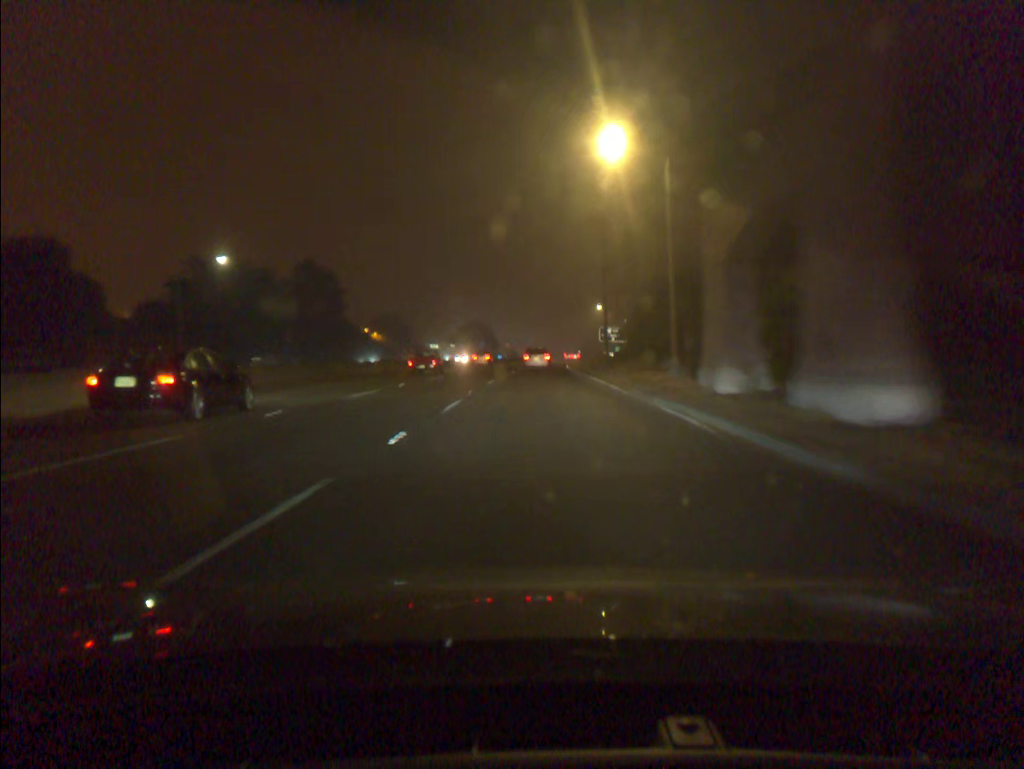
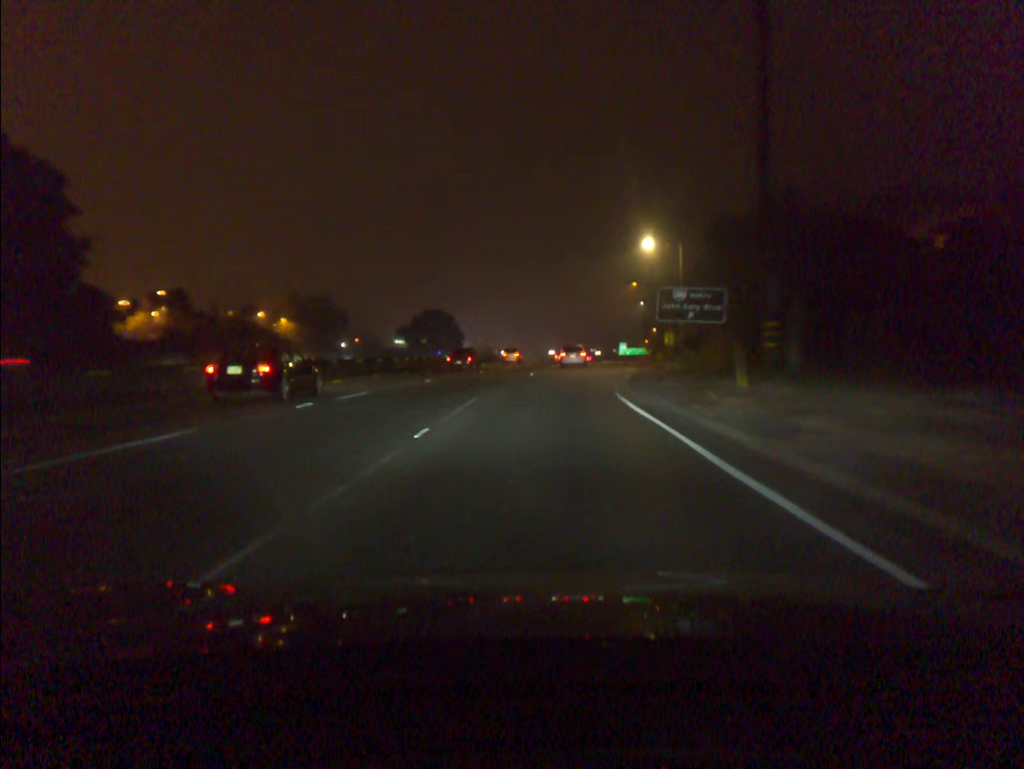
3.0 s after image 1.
(+0.4, +68.6) m; +2°
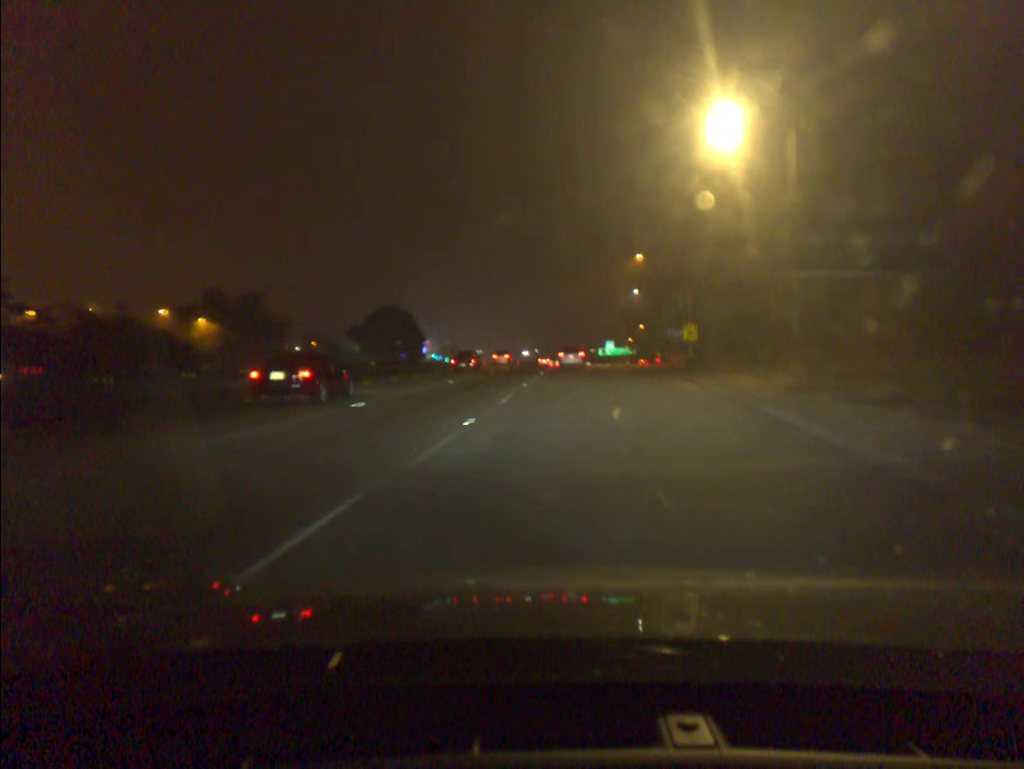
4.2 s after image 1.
(+0.4, +27.9) m; +2°
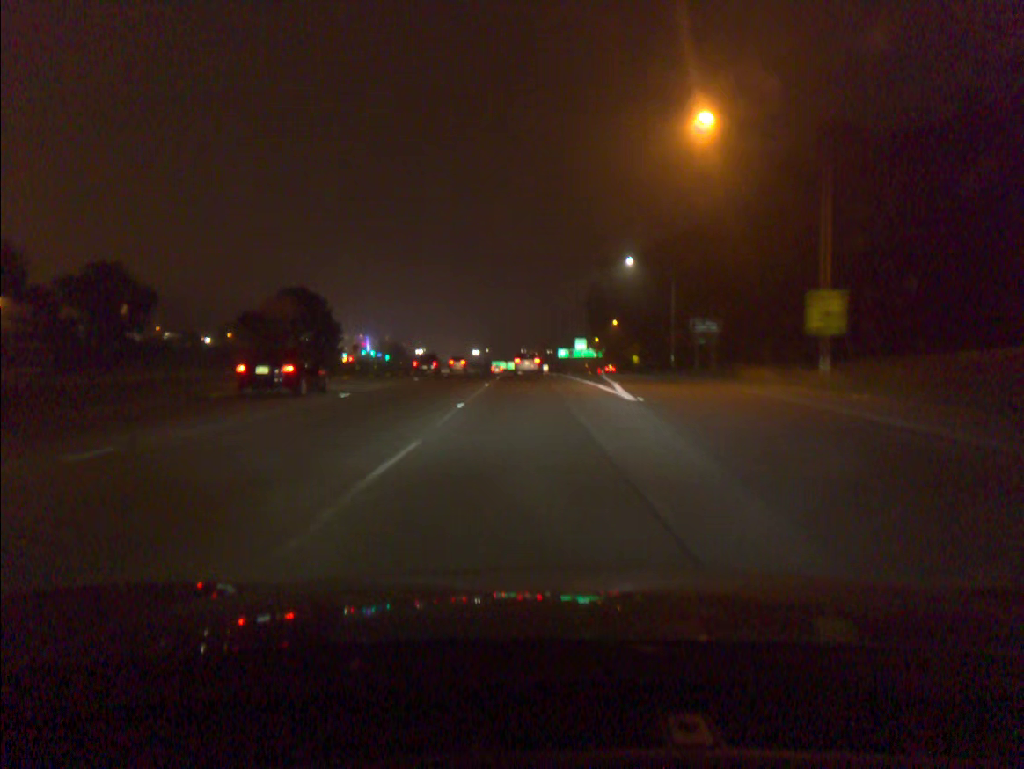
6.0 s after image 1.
(+1.4, +42.2) m; +3°
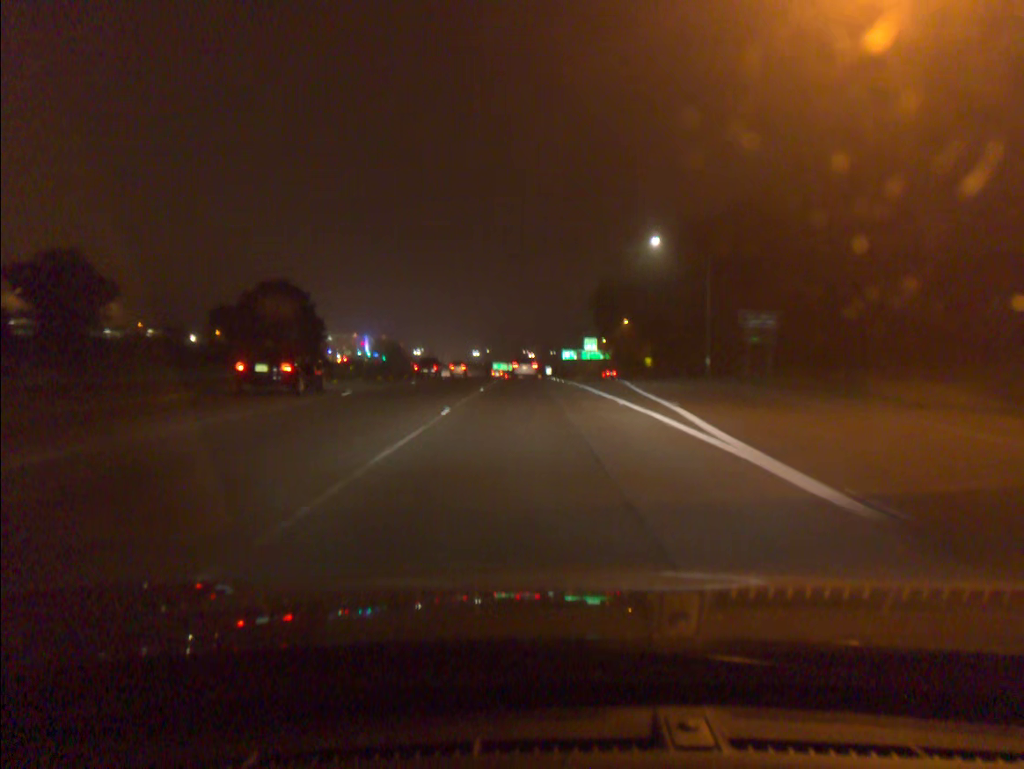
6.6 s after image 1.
(0.0, +14.2) m; 0°
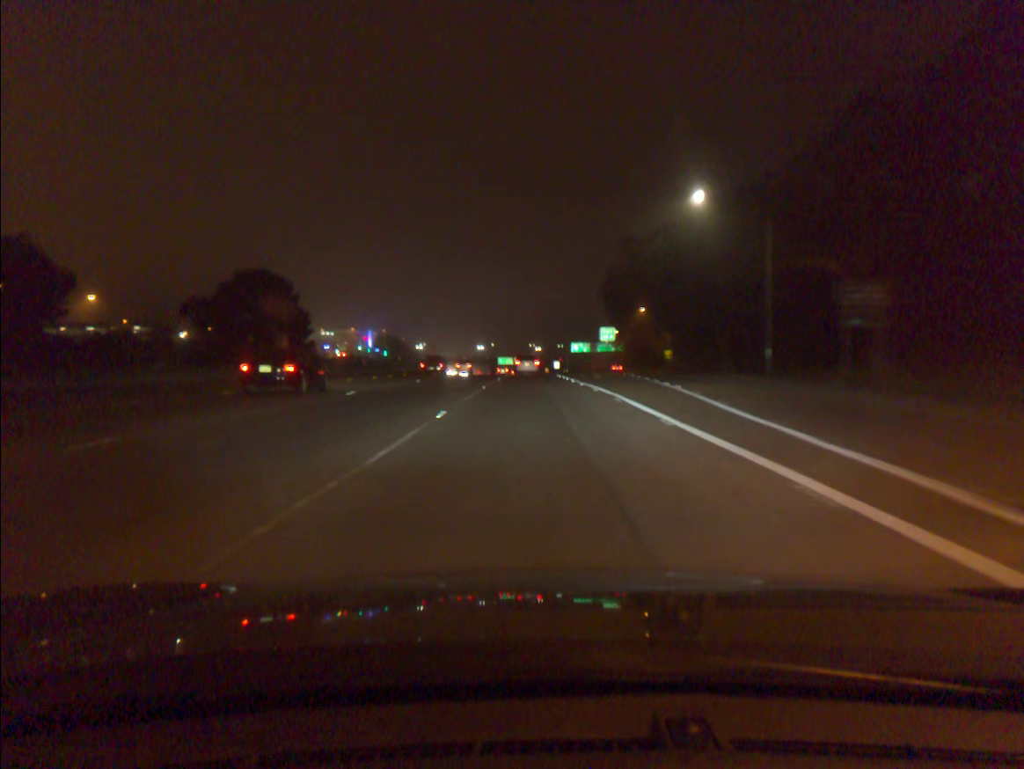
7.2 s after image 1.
(-0.1, +14.2) m; 0°
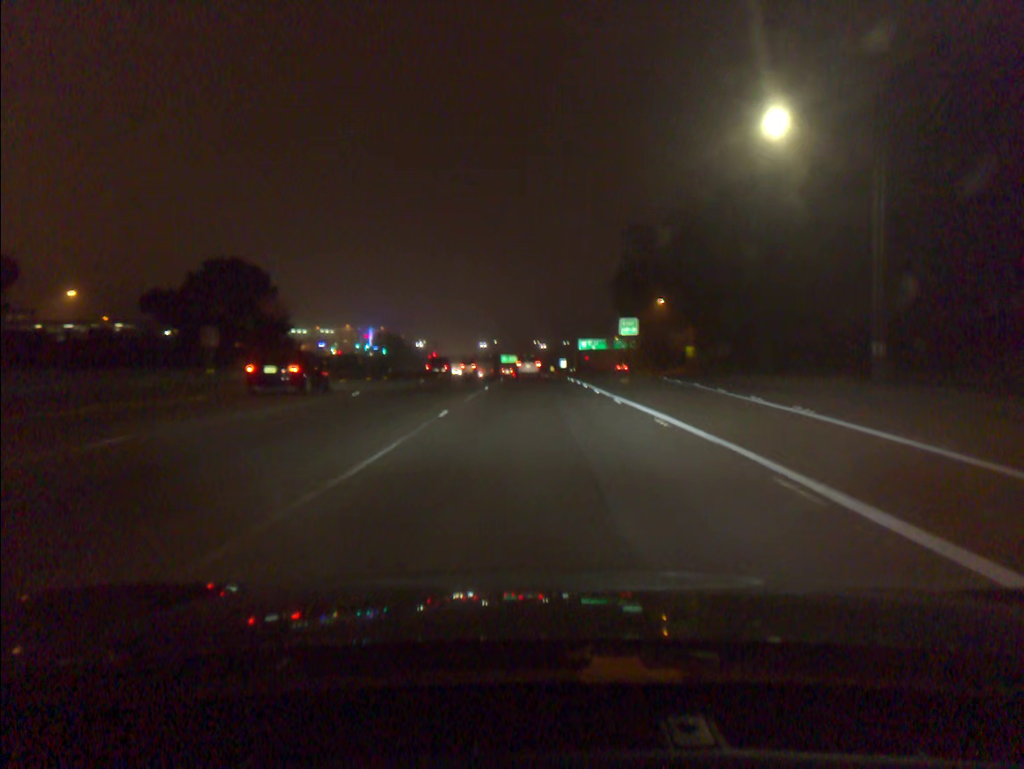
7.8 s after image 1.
(-0.1, +14.3) m; 0°
